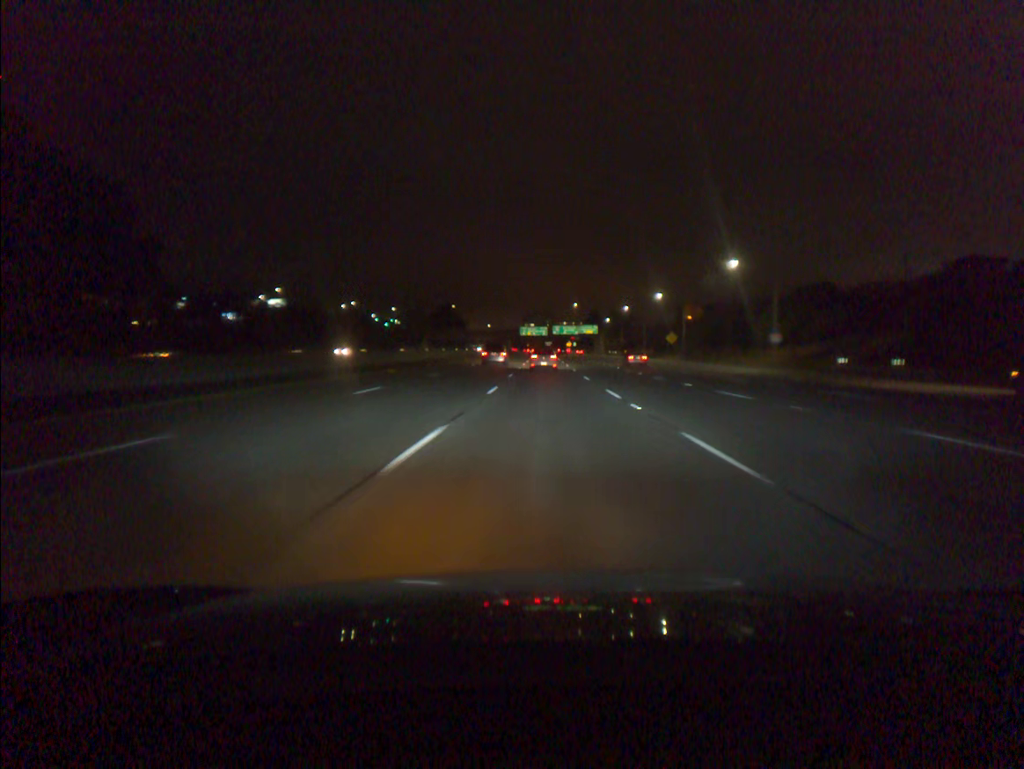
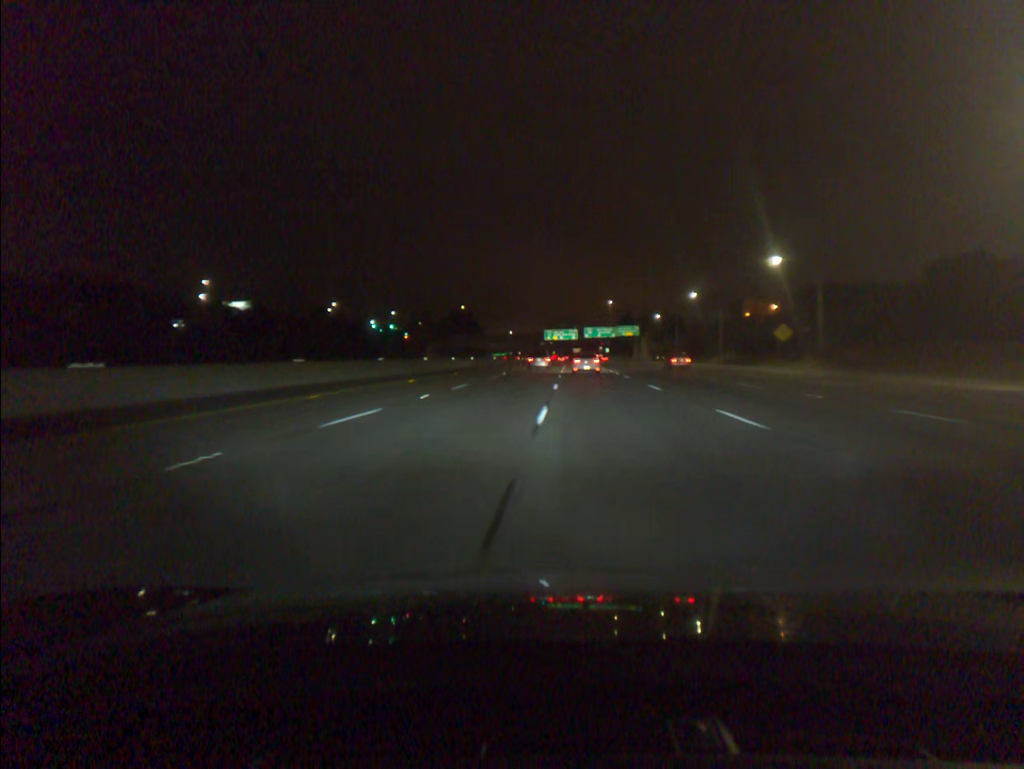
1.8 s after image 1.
(-1.0, +51.0) m; -2°
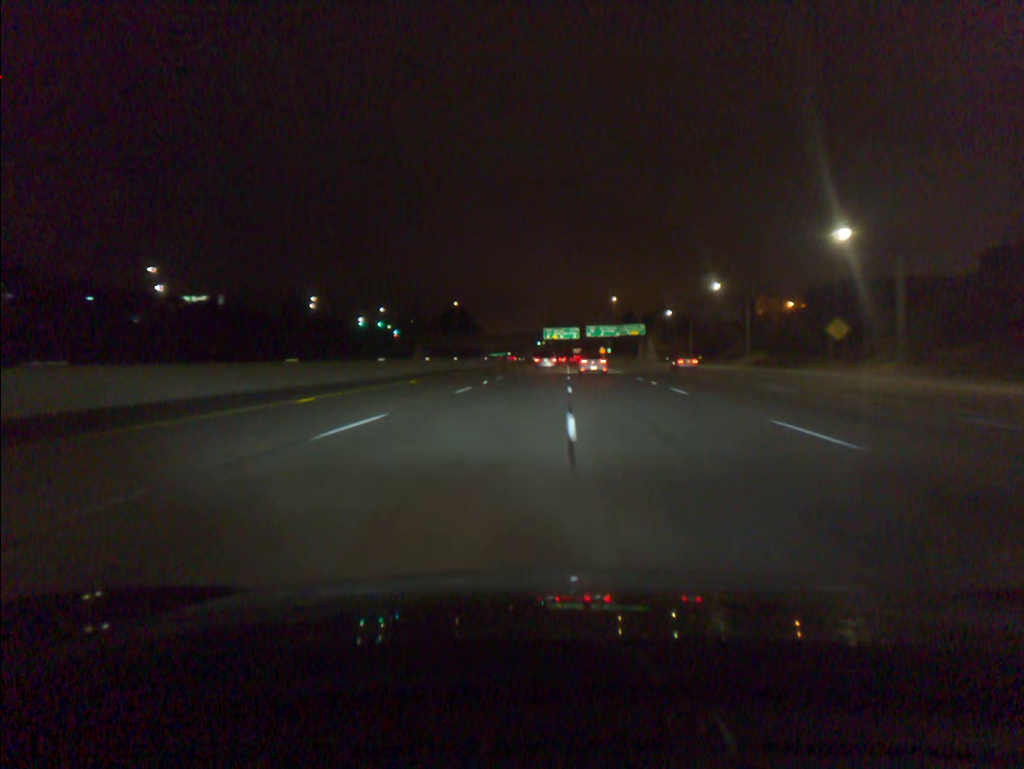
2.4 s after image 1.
(0.0, +16.8) m; 0°
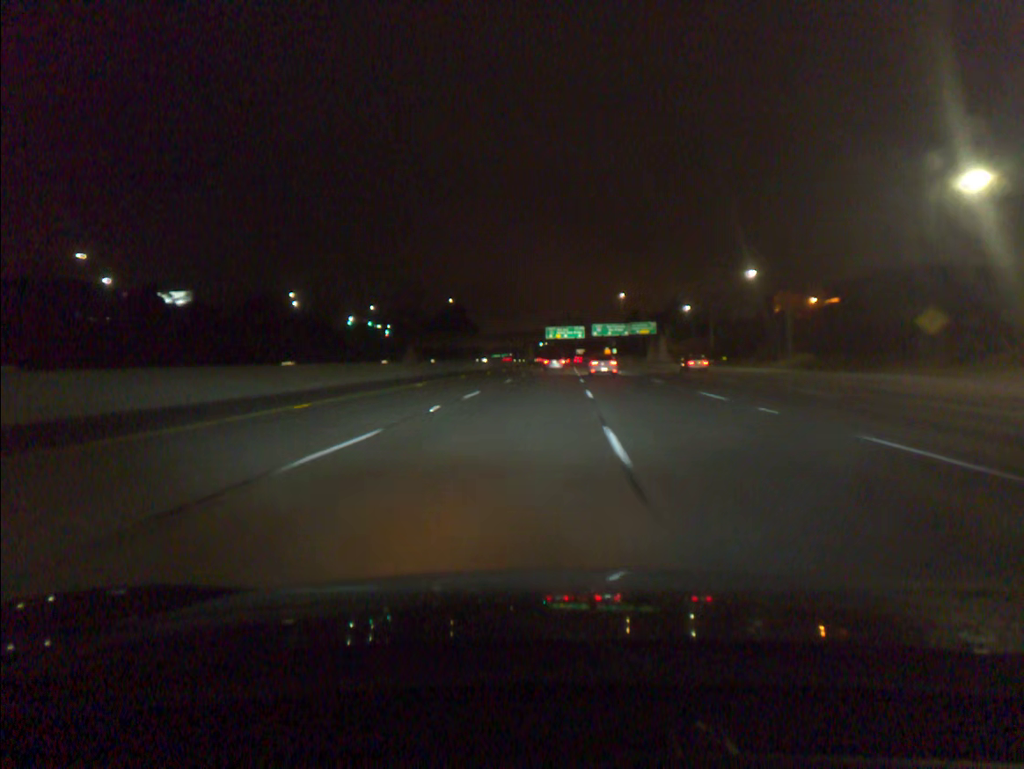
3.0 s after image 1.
(0.0, +16.8) m; 0°
